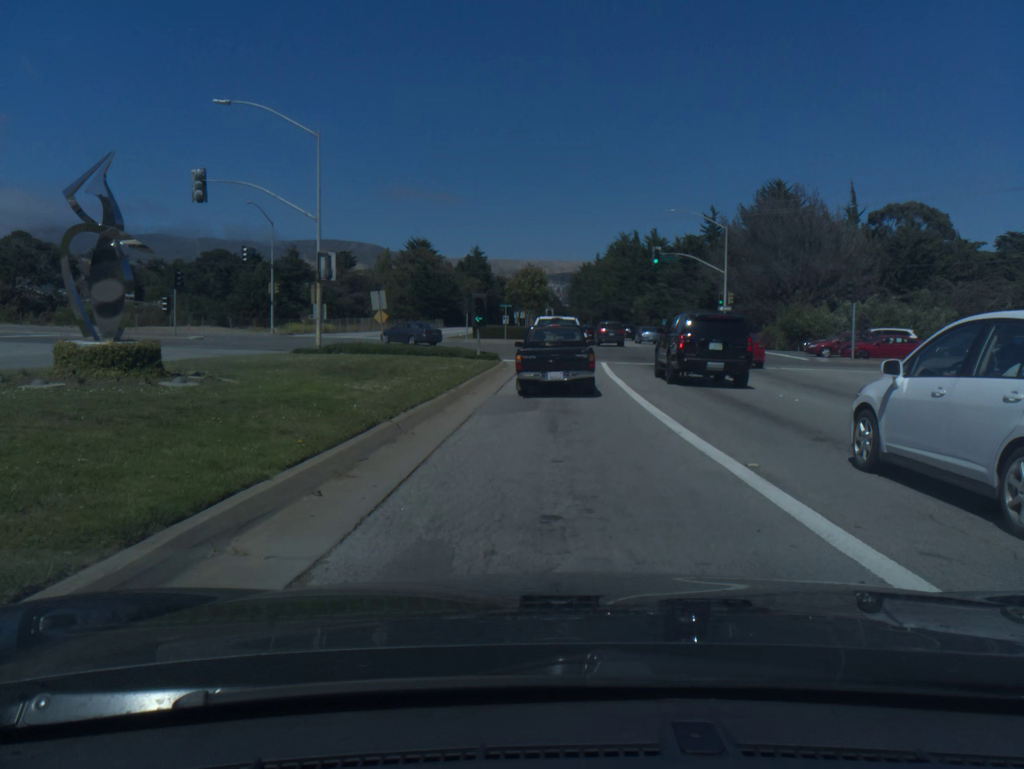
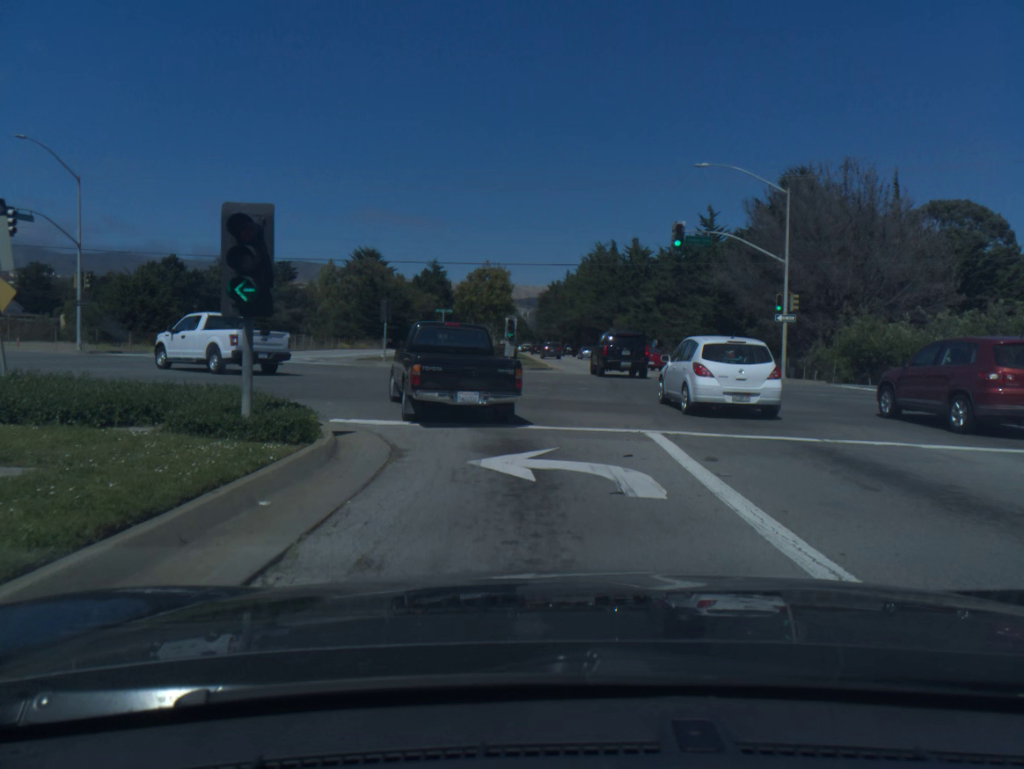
(+0.6, +21.9) m; +3°
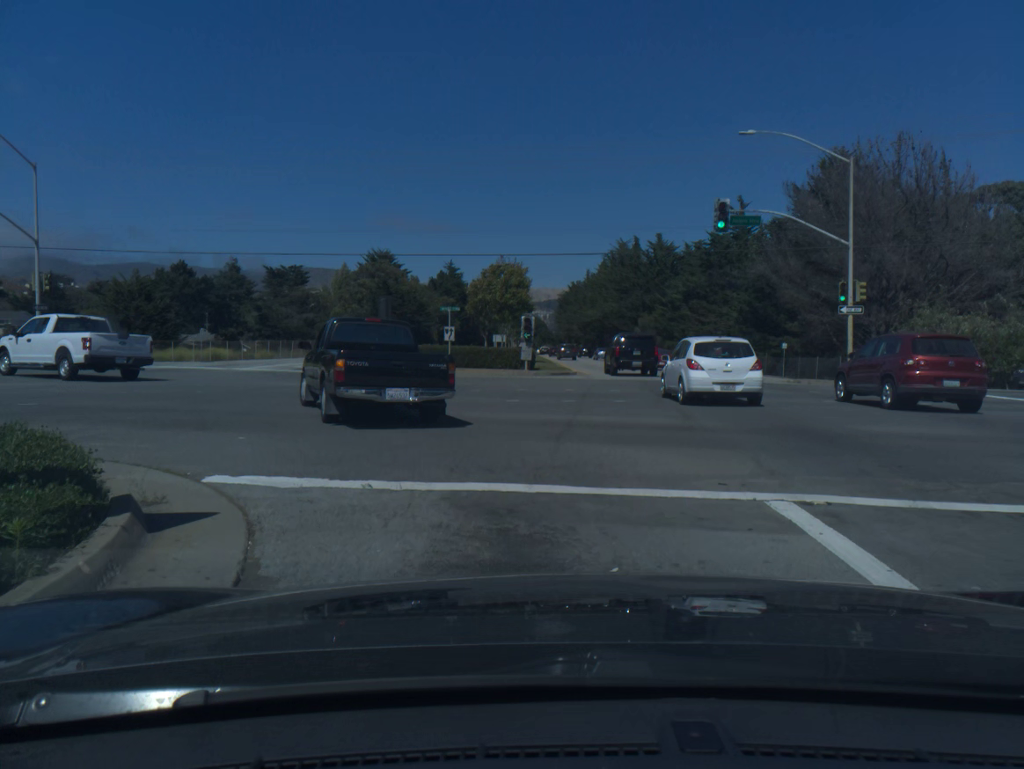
(-0.1, +5.2) m; -2°
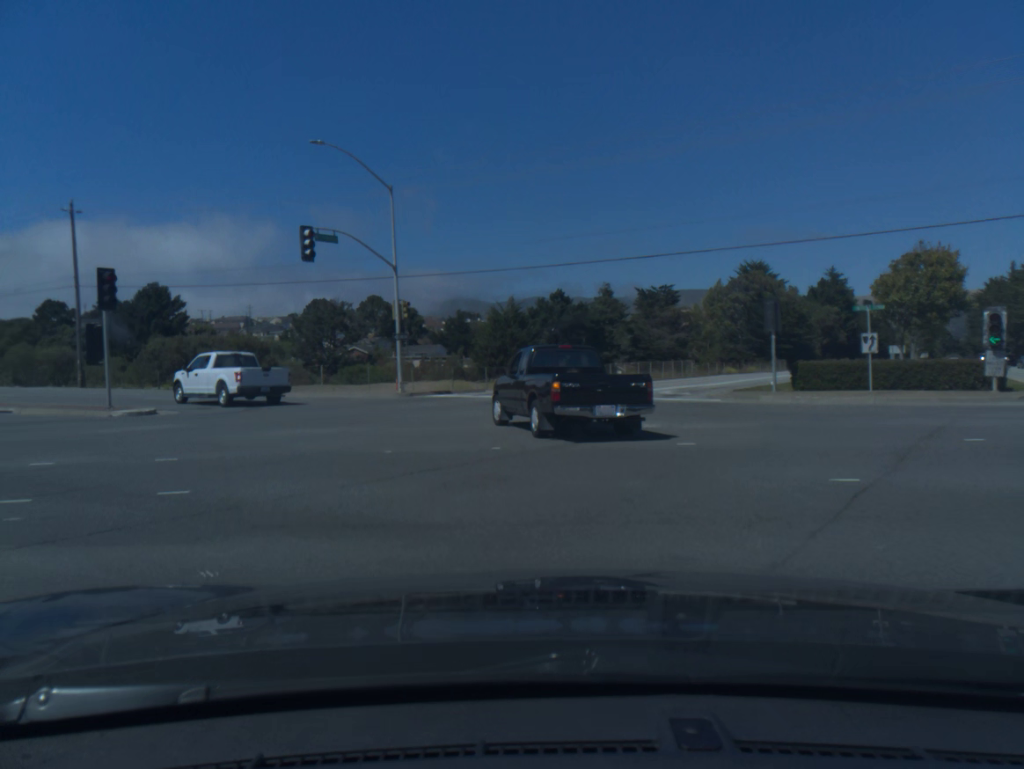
(-1.9, +8.5) m; -31°
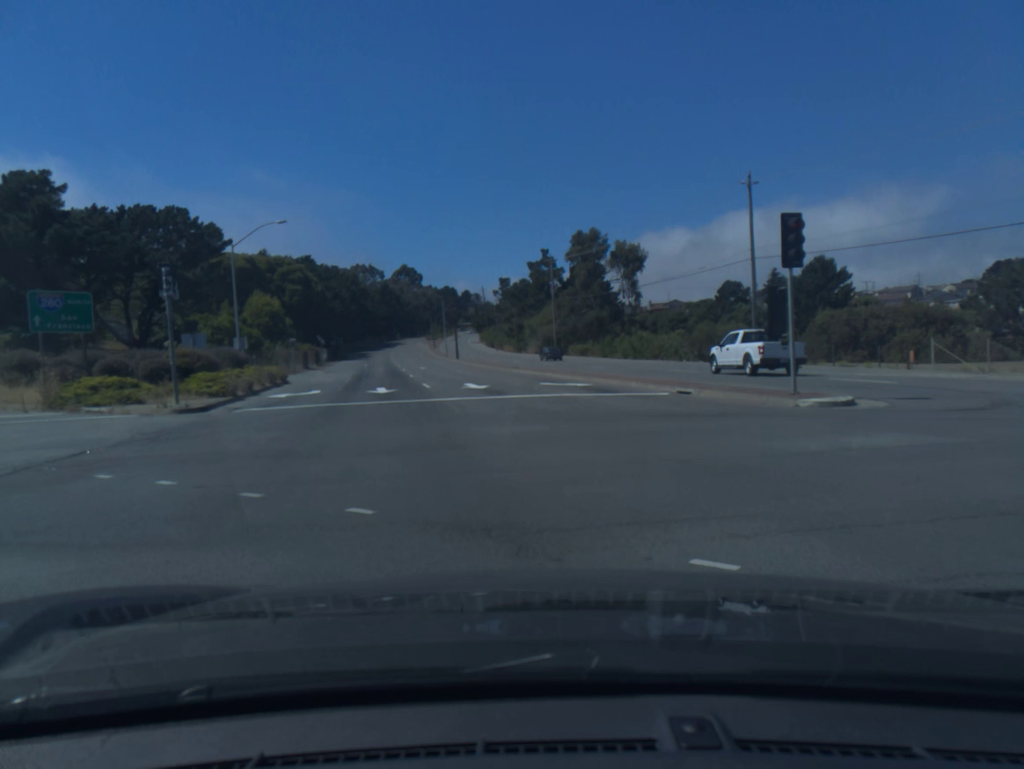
(-3.1, +7.1) m; -46°
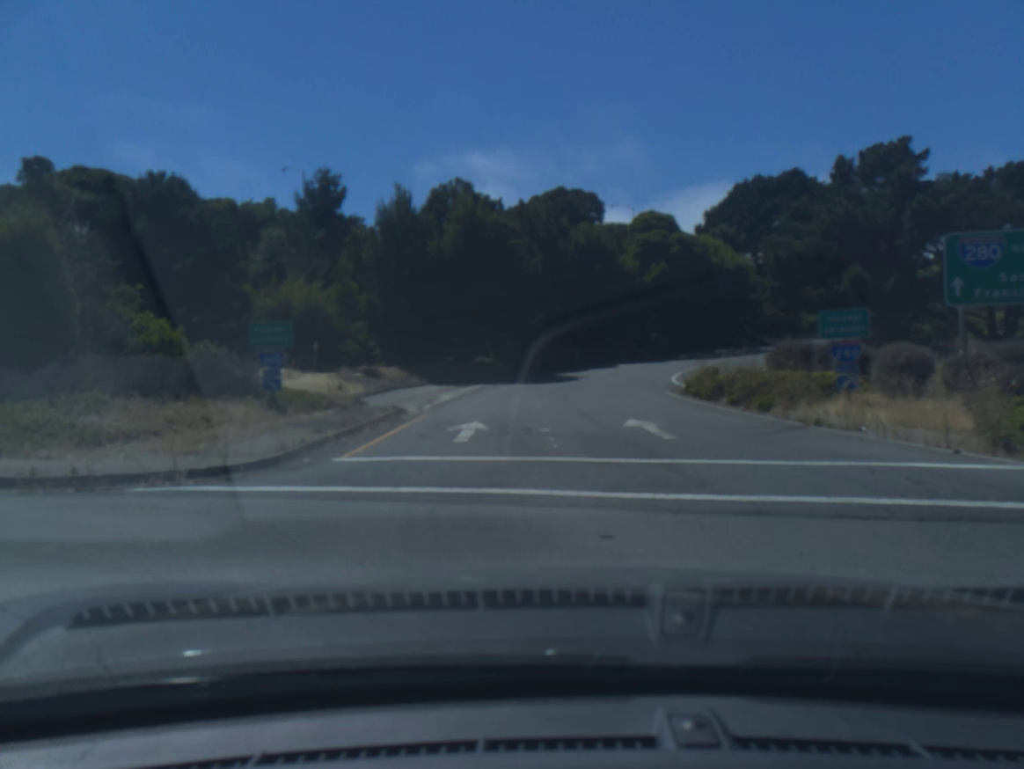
(-7.0, +11.8) m; -49°
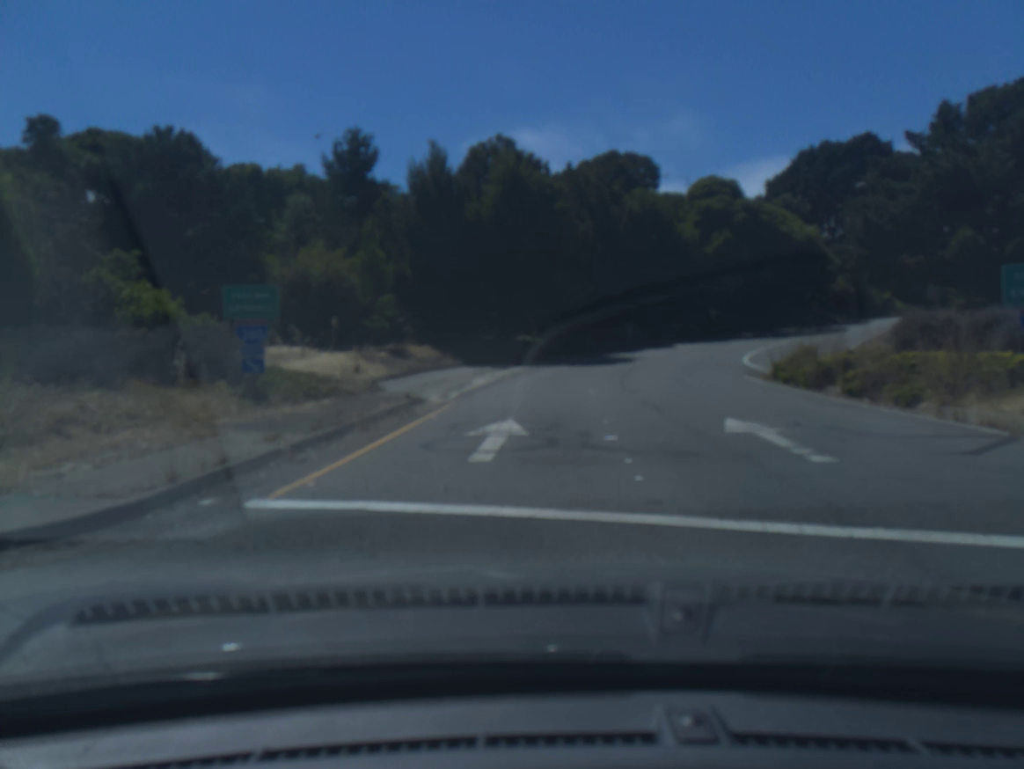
(-0.1, +5.6) m; -2°
